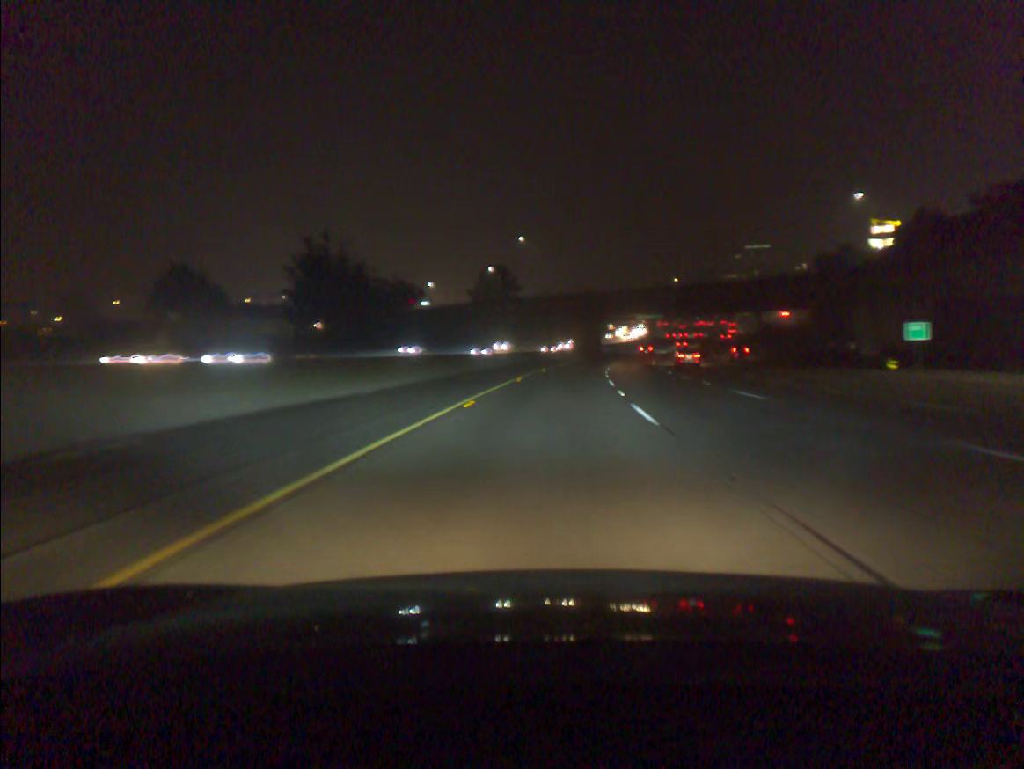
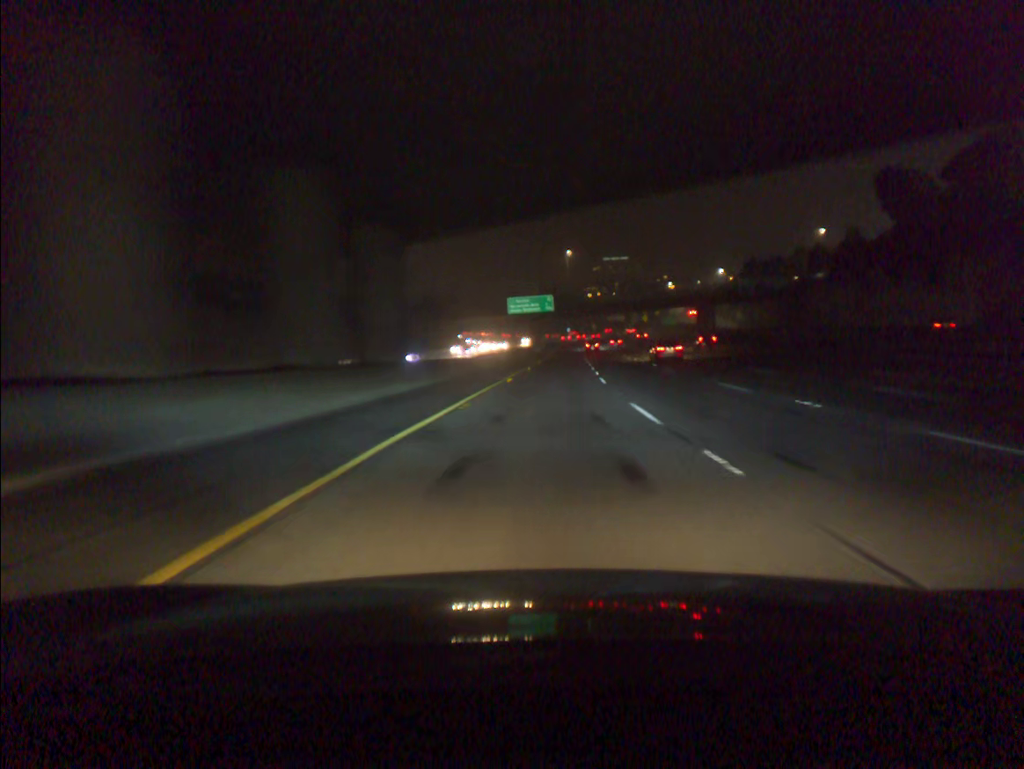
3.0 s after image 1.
(+9.5, +102.4) m; +11°
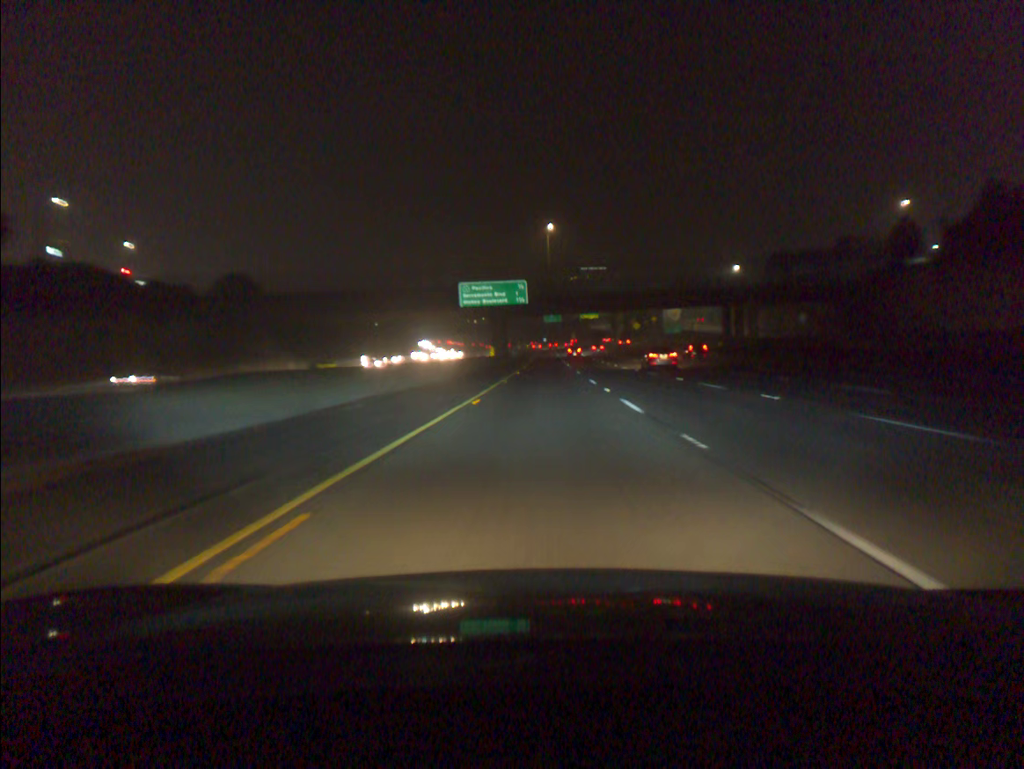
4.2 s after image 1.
(+0.9, +41.1) m; +2°
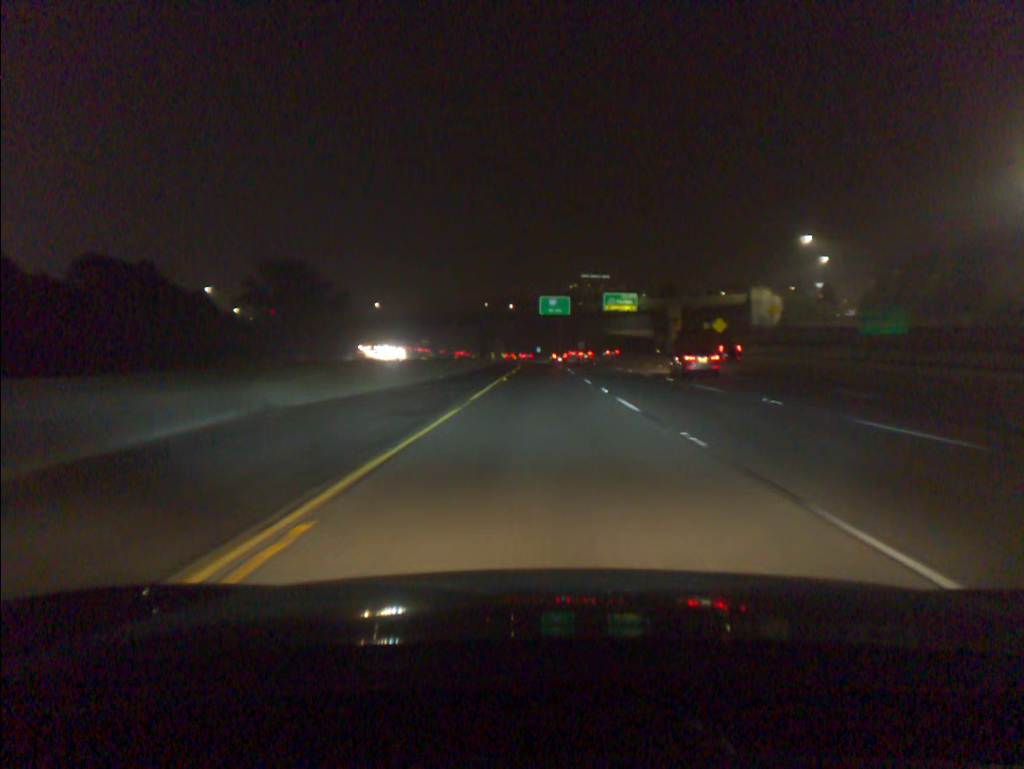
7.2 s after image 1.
(+0.6, +102.4) m; +1°
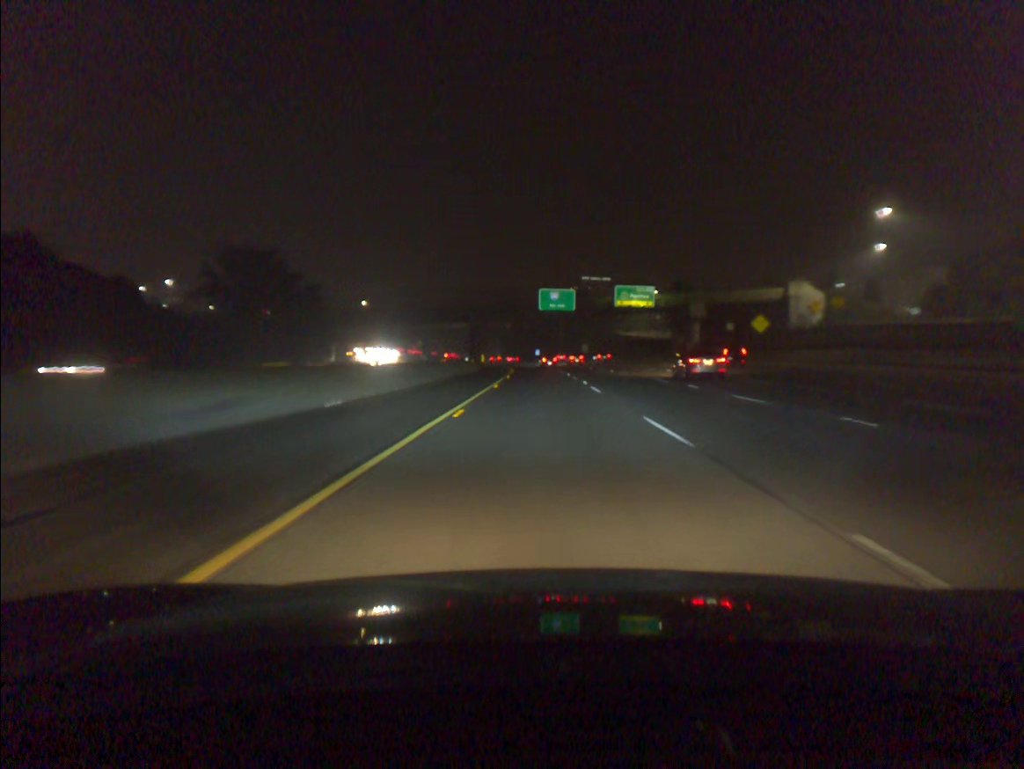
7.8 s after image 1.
(0.0, +20.4) m; 0°
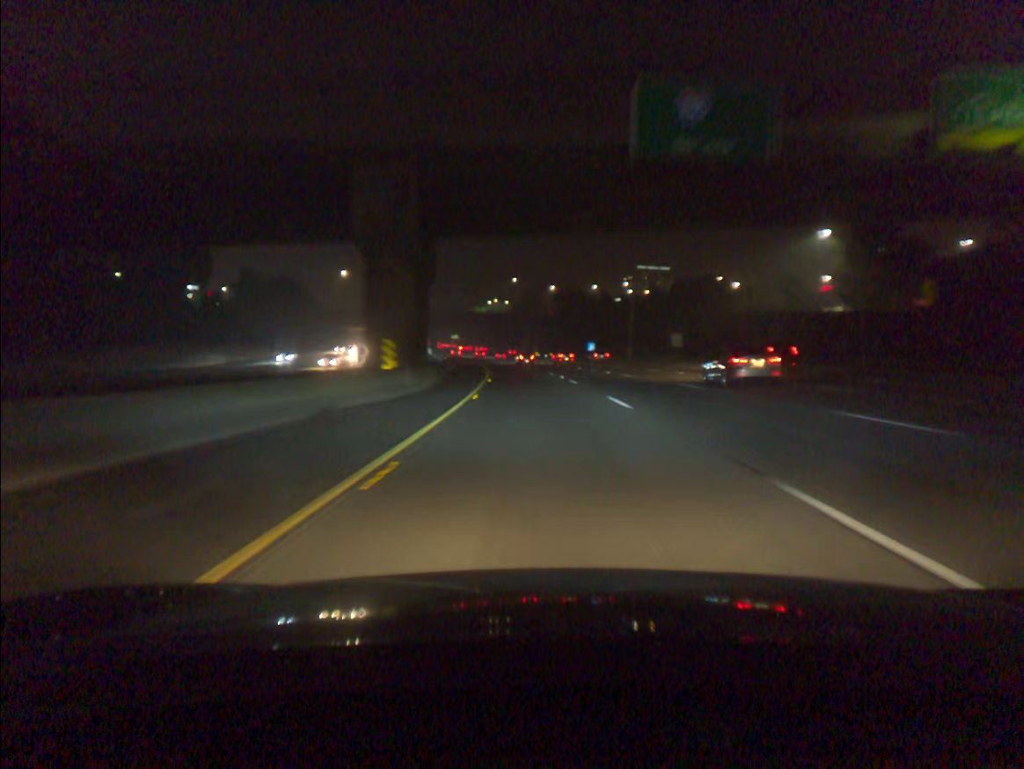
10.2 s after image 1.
(-1.3, +80.9) m; -3°
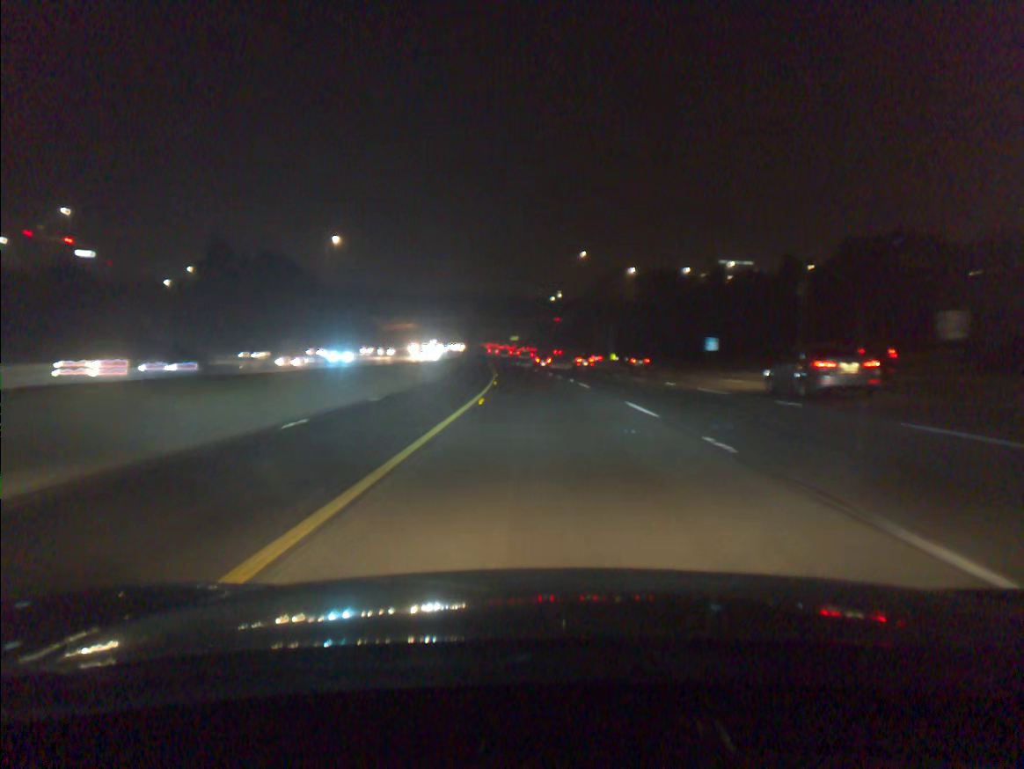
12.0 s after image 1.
(-2.5, +60.0) m; -5°
